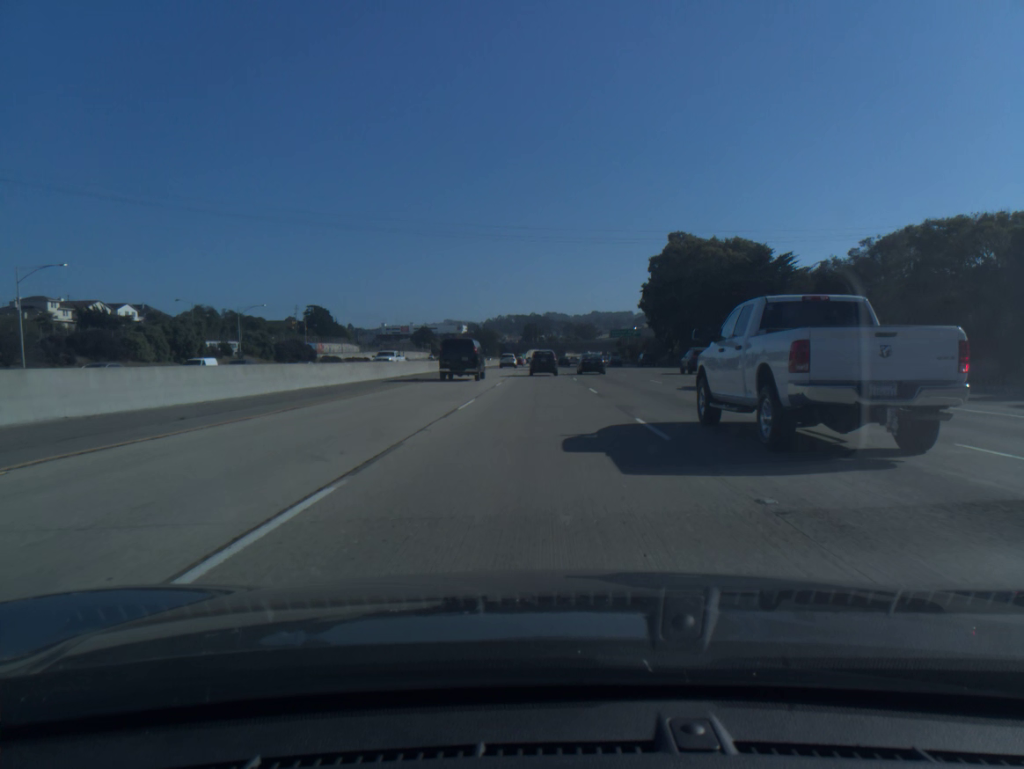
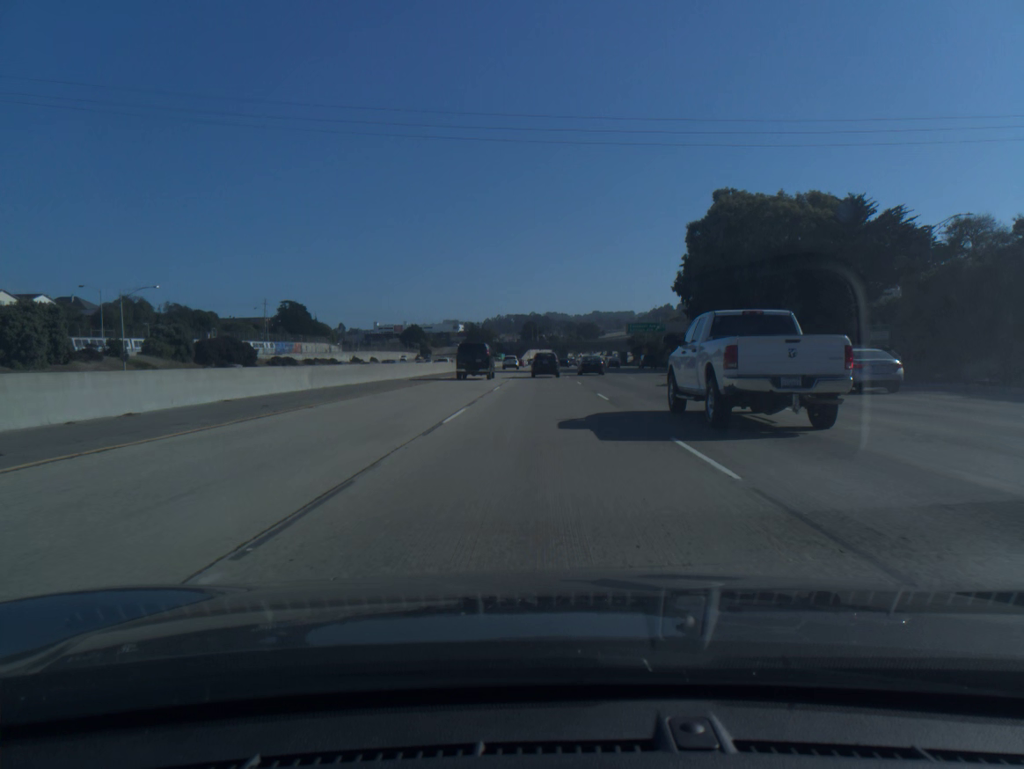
(0.0, +32.8) m; 0°
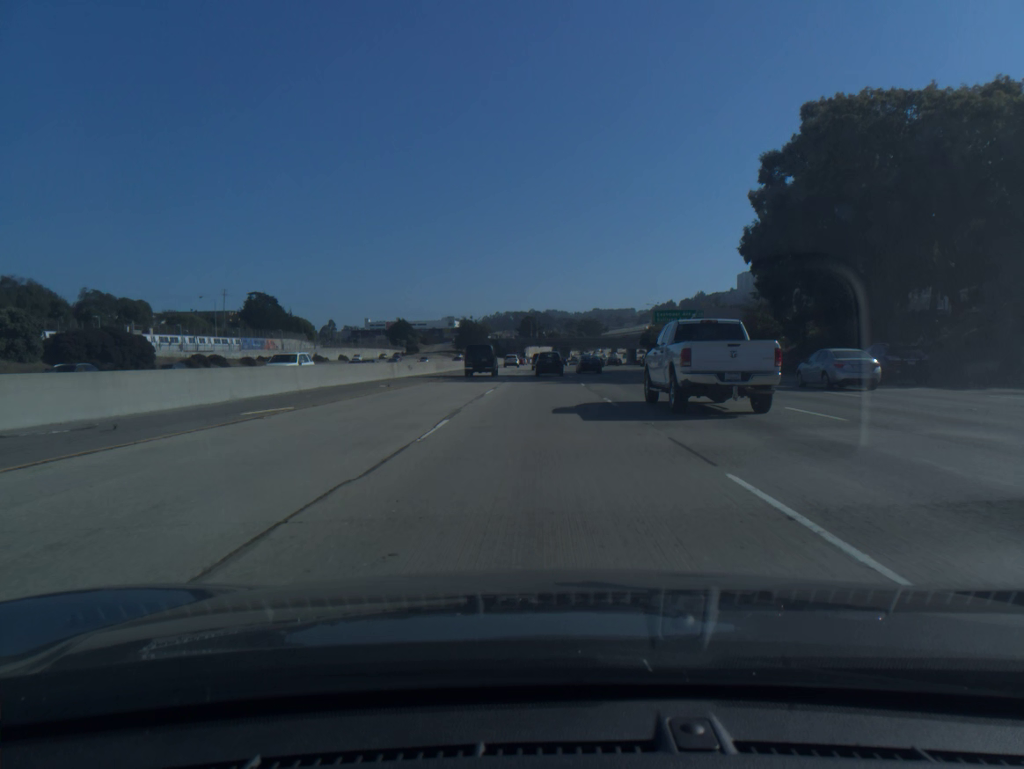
(0.0, +32.7) m; 0°
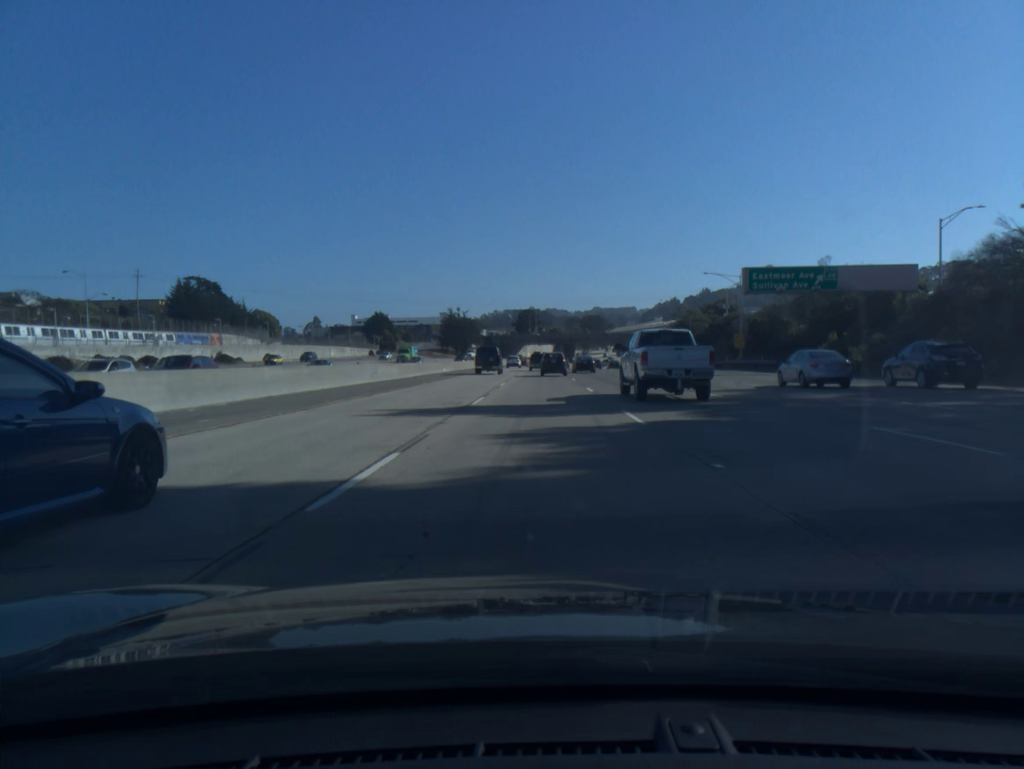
(0.0, +48.8) m; 0°
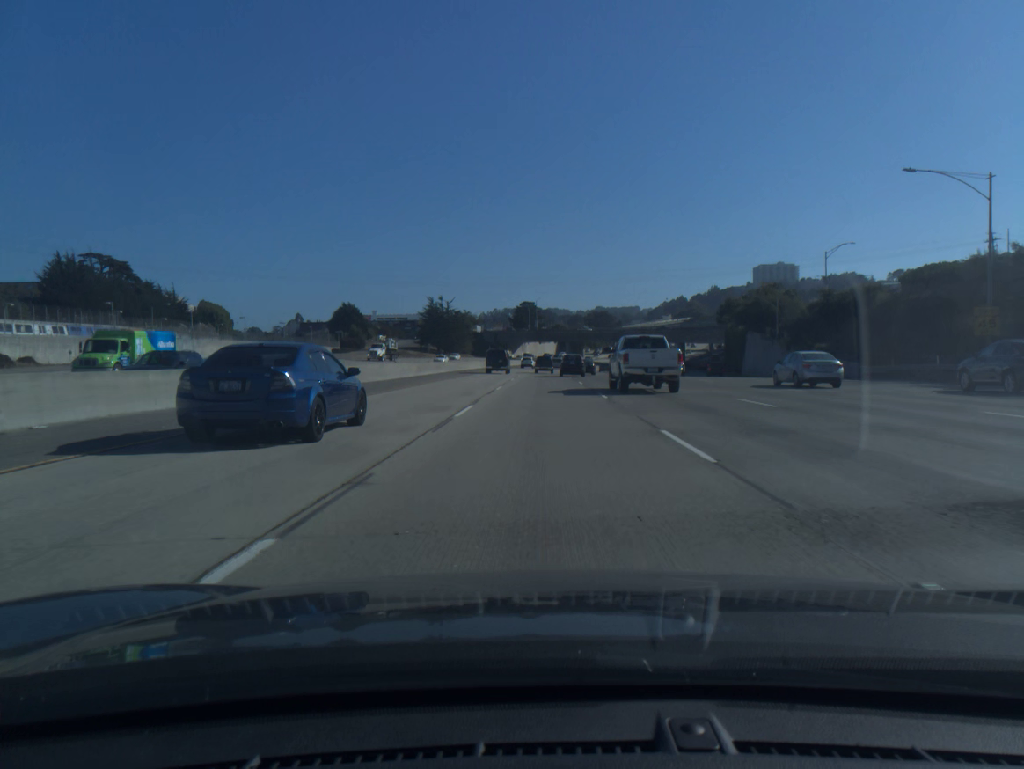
(-0.1, +48.9) m; 0°
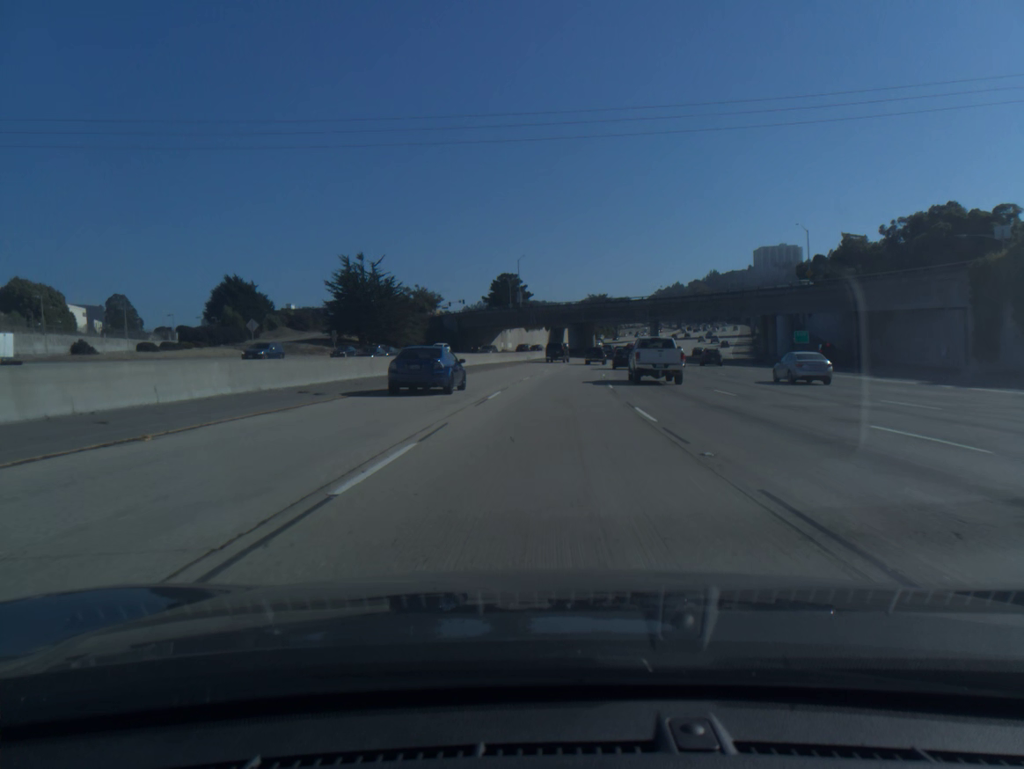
(+0.3, +82.5) m; +1°
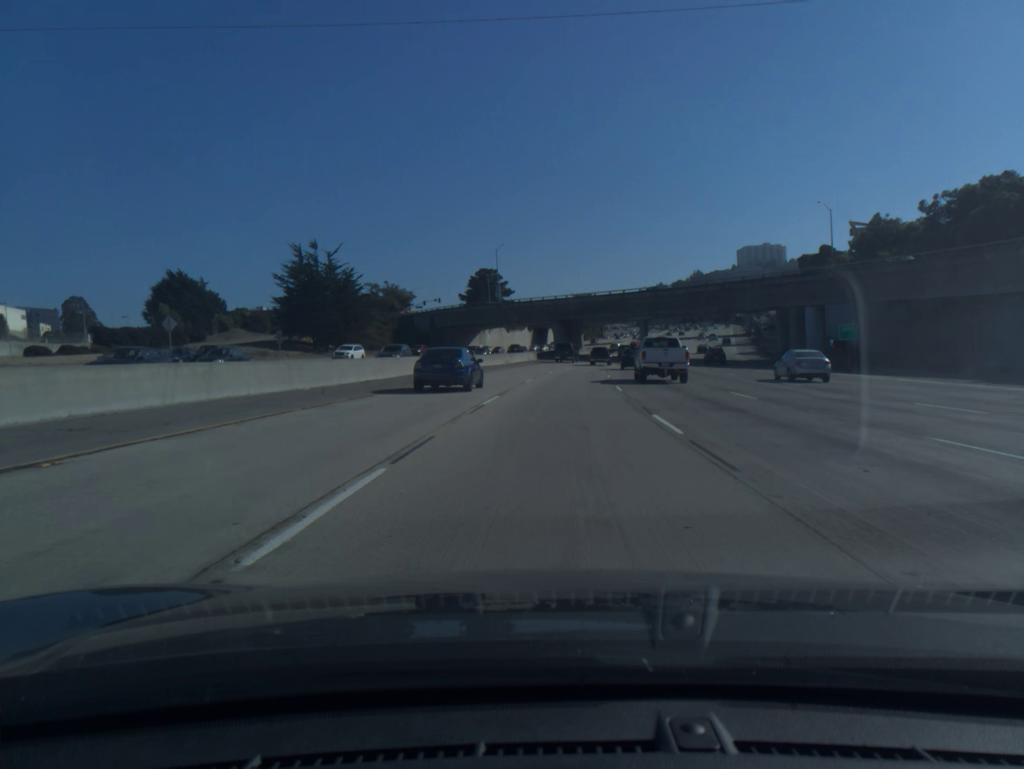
(+0.2, +16.7) m; +1°
